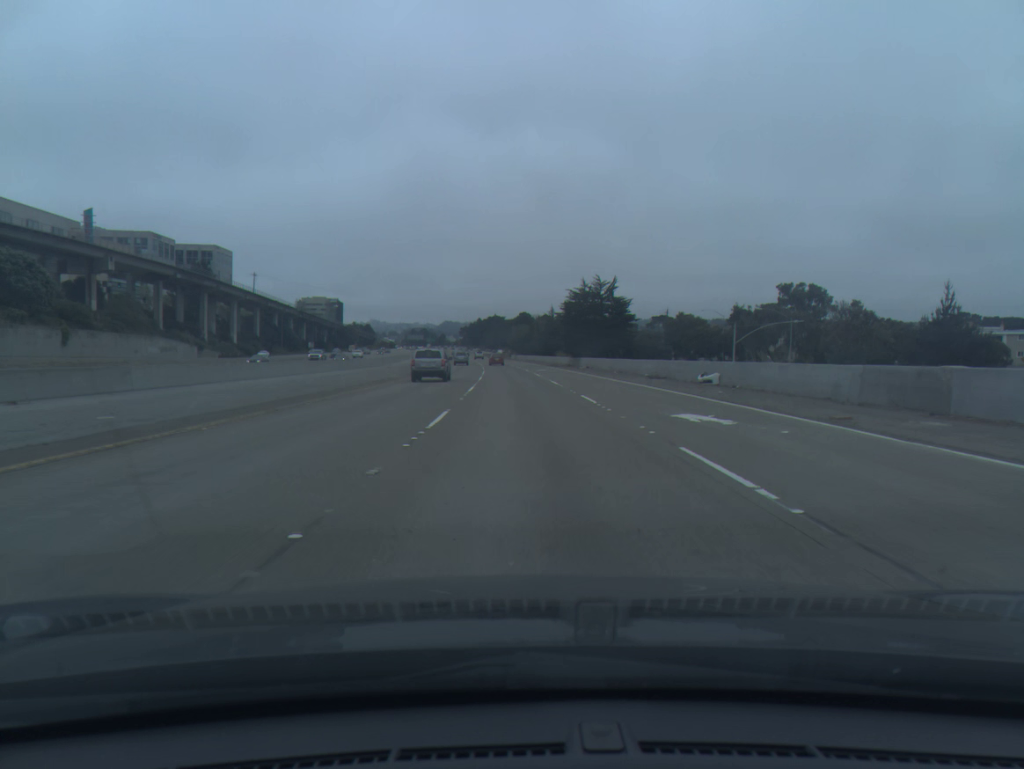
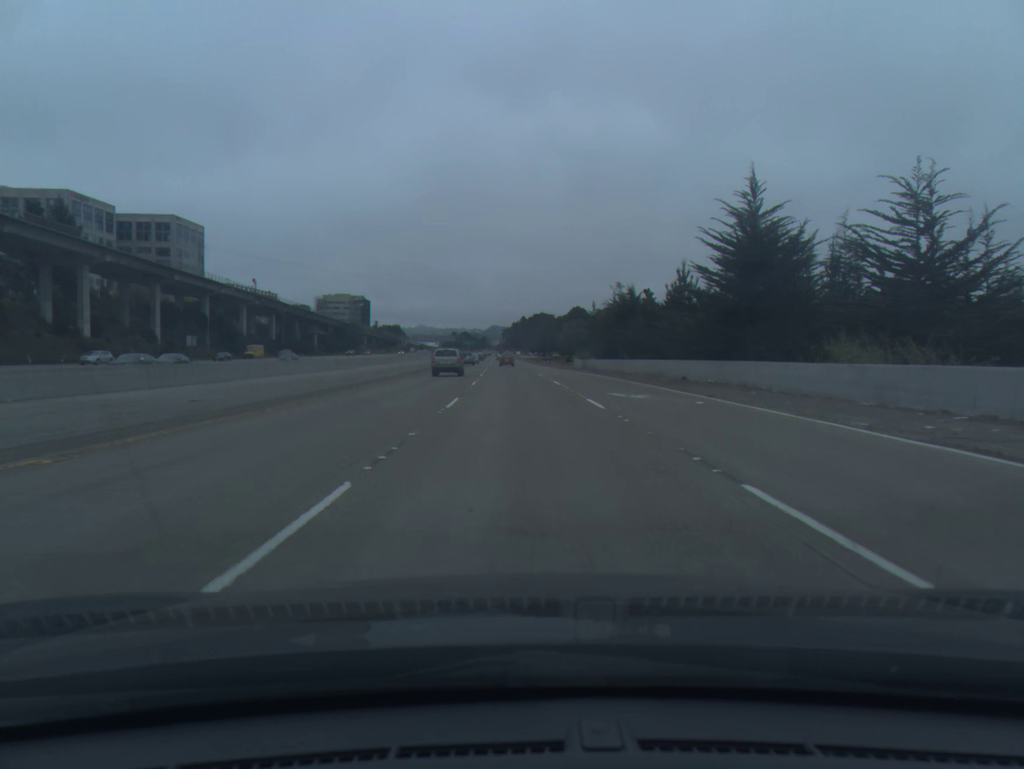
(-2.6, +90.3) m; -3°
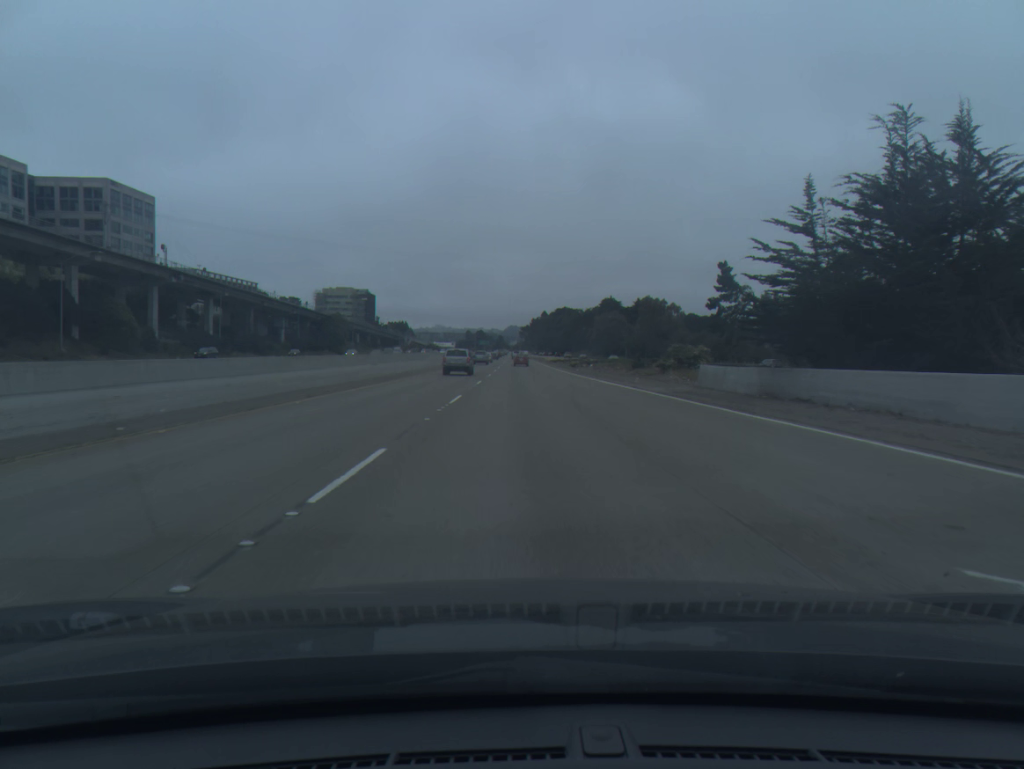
(-0.8, +55.0) m; -1°
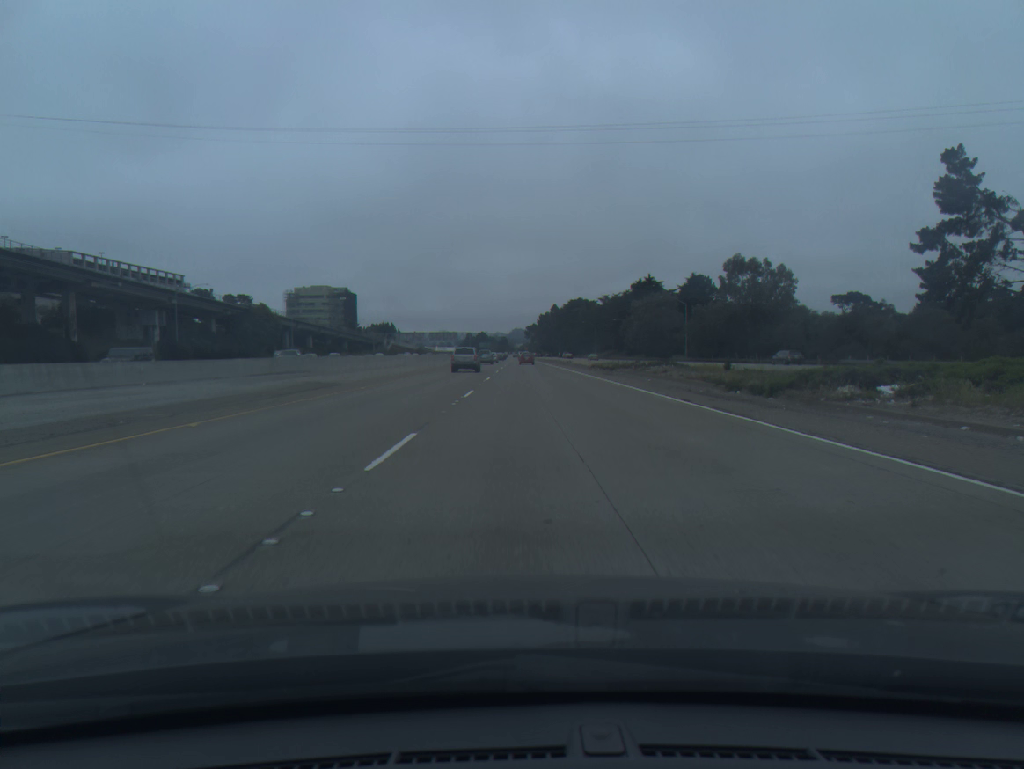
(-0.4, +72.7) m; 0°
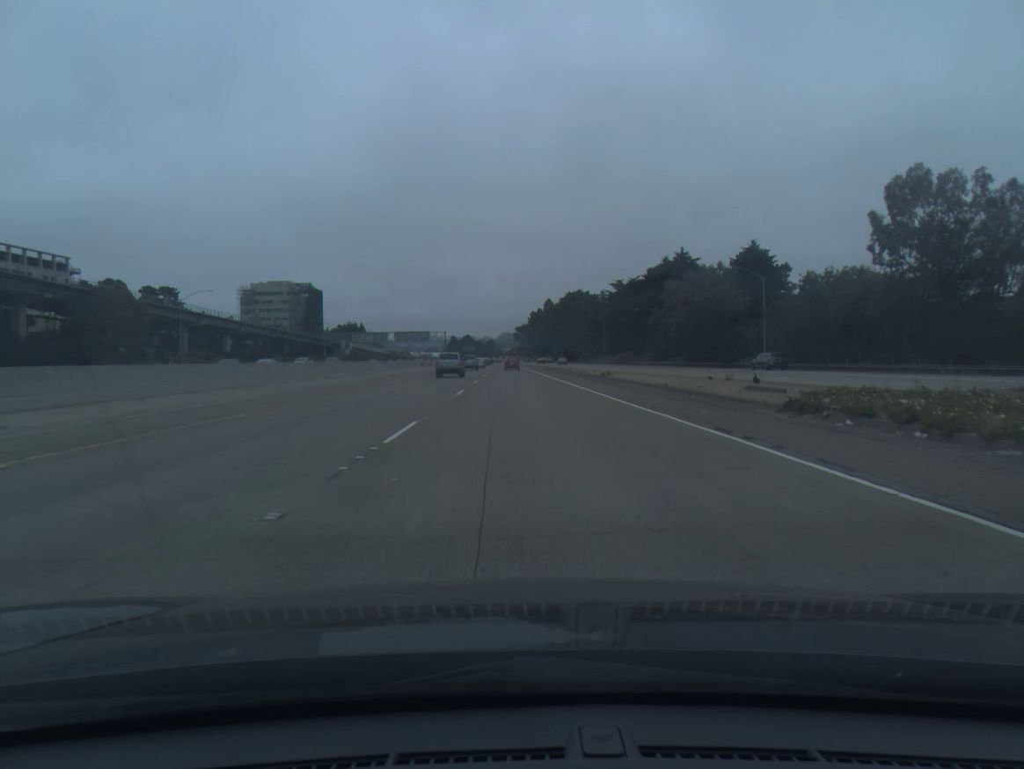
(+0.3, +54.3) m; +1°
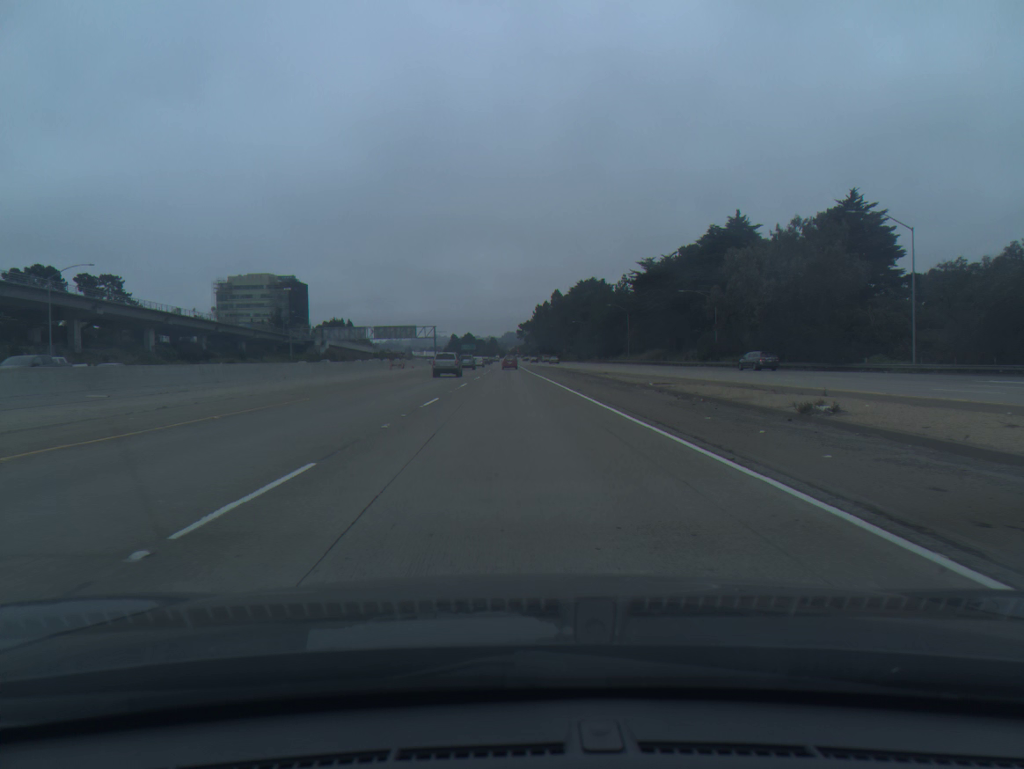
(0.0, +36.1) m; 0°
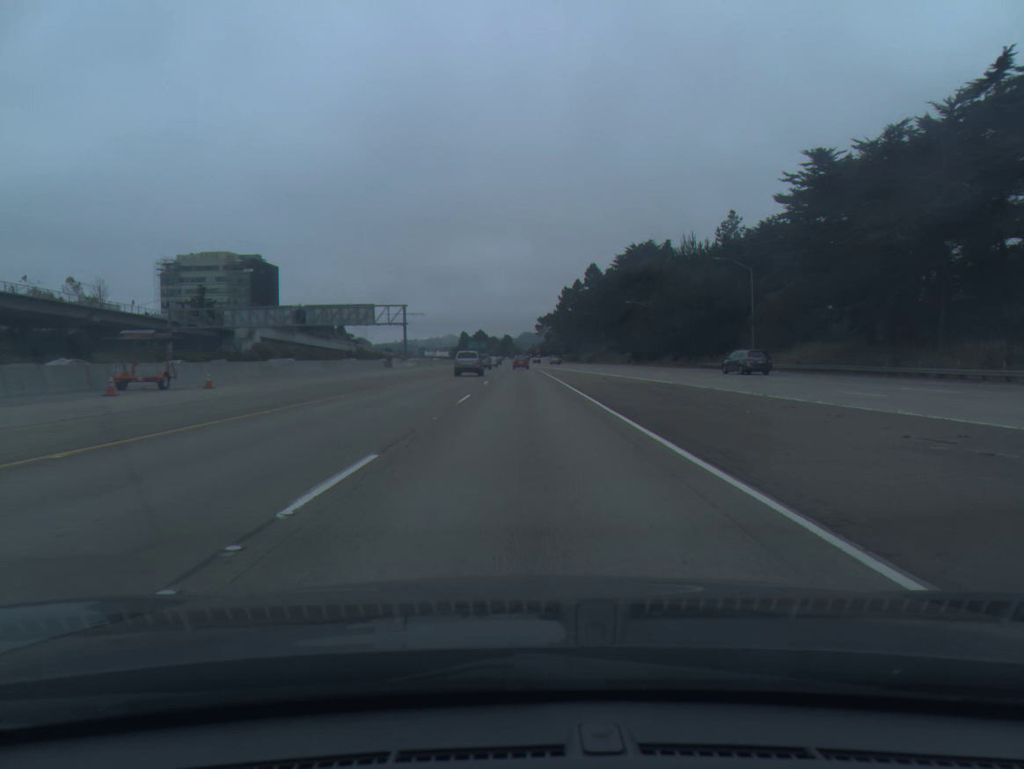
(-1.0, +72.3) m; -1°
